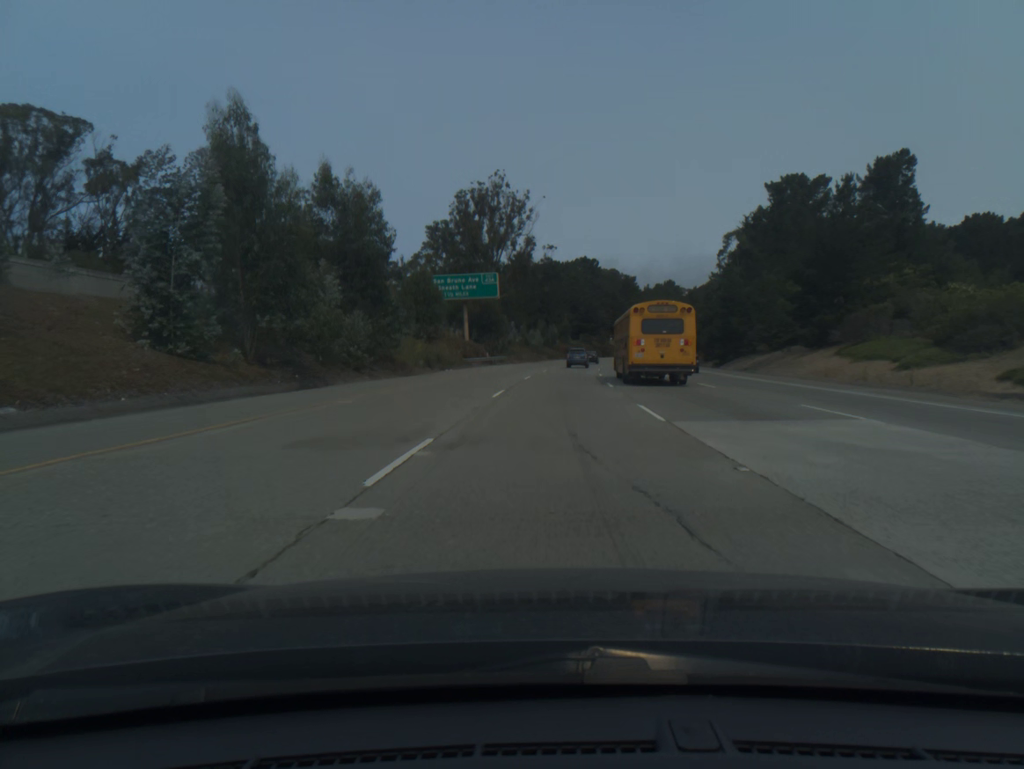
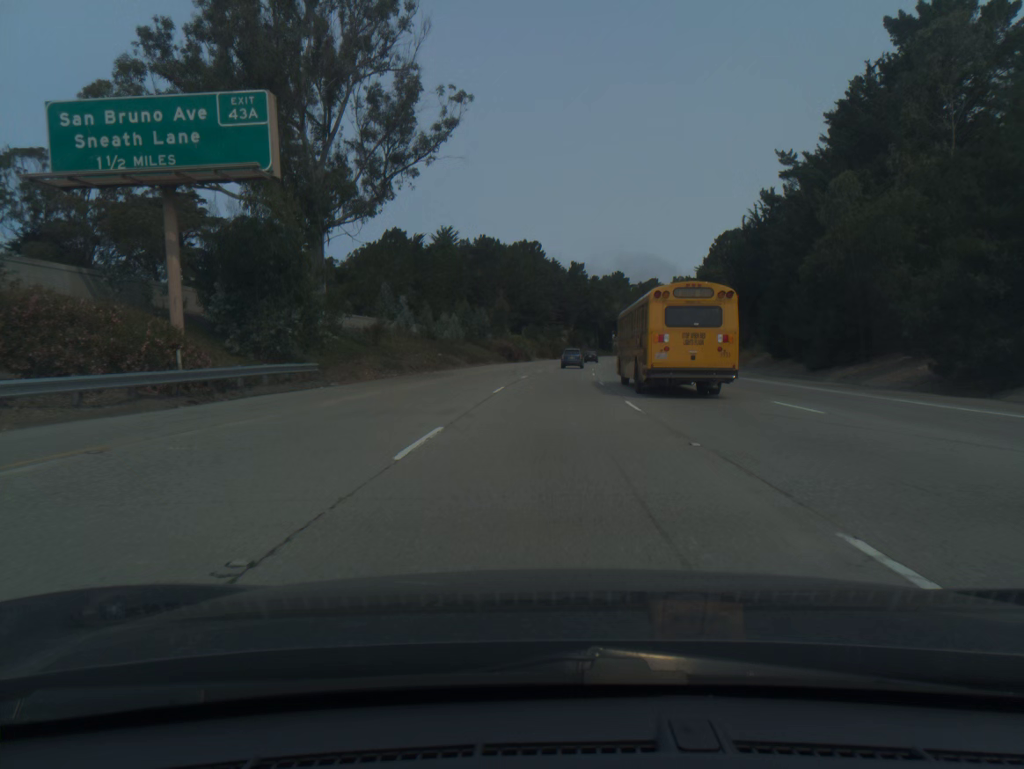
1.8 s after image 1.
(+2.2, +56.6) m; +4°
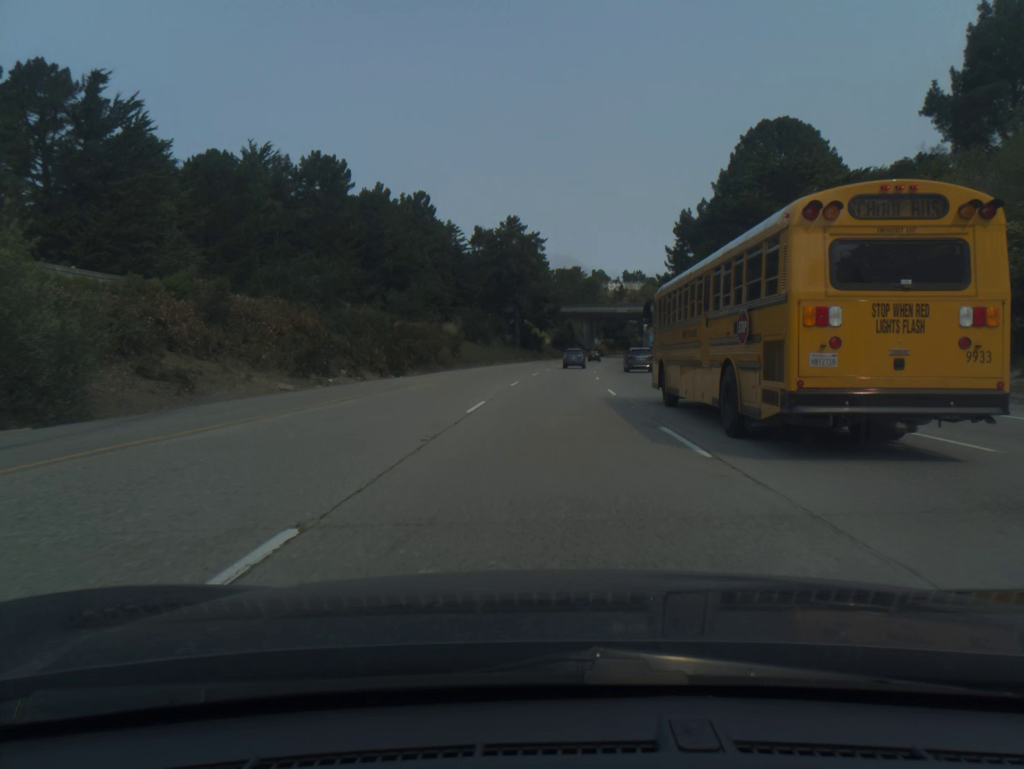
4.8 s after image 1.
(+5.2, +94.5) m; +6°
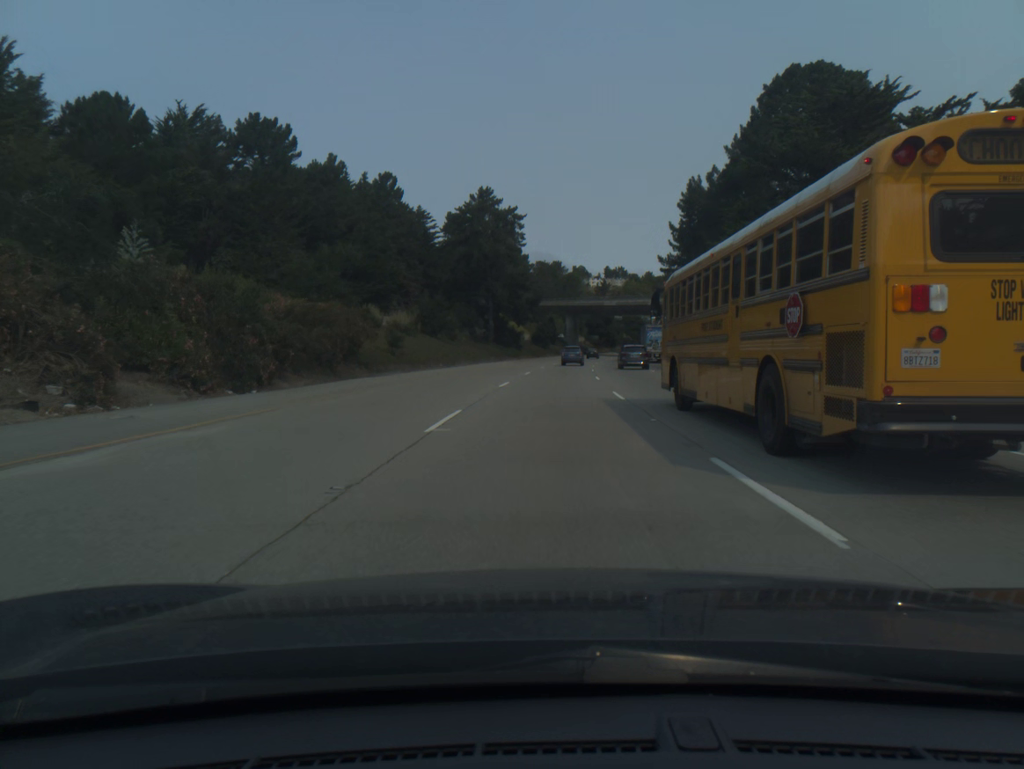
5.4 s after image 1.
(+0.2, +19.0) m; +1°
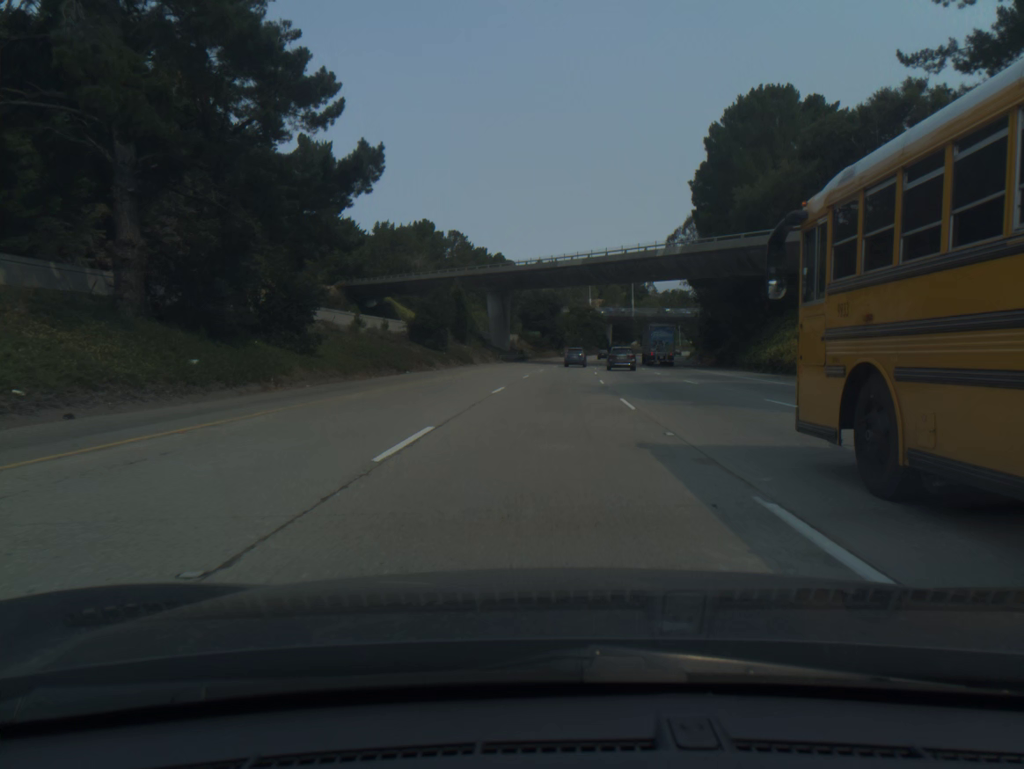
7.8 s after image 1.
(+3.5, +75.9) m; +5°
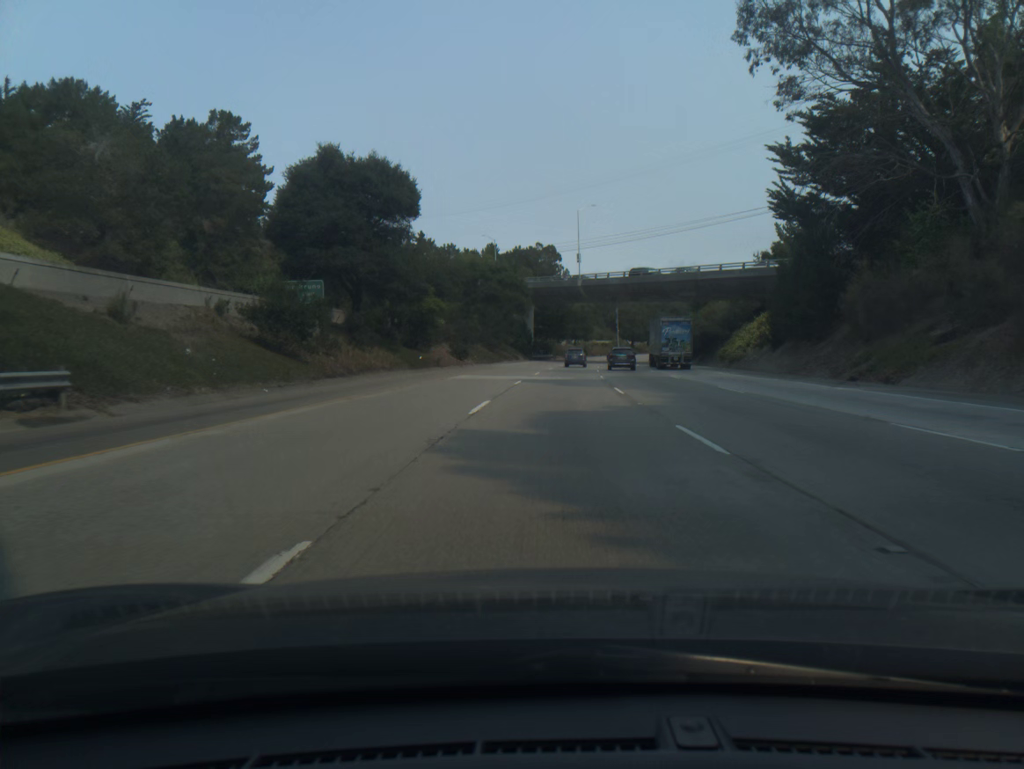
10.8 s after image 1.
(+5.5, +95.1) m; +7°
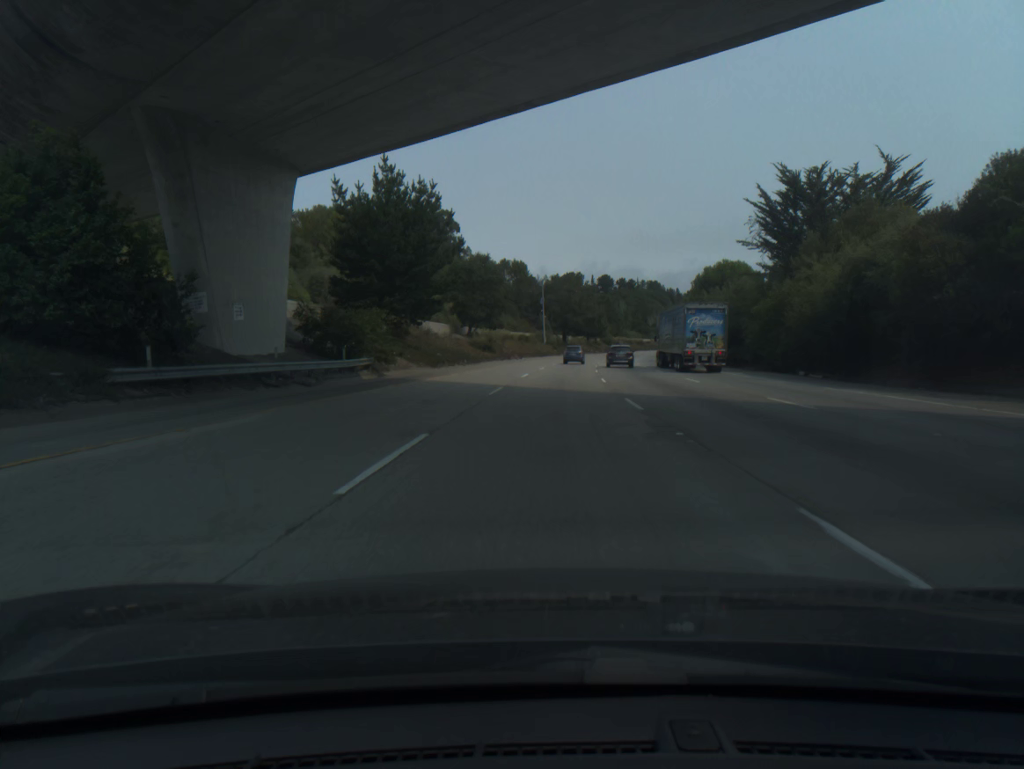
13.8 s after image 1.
(+6.0, +95.4) m; +7°
